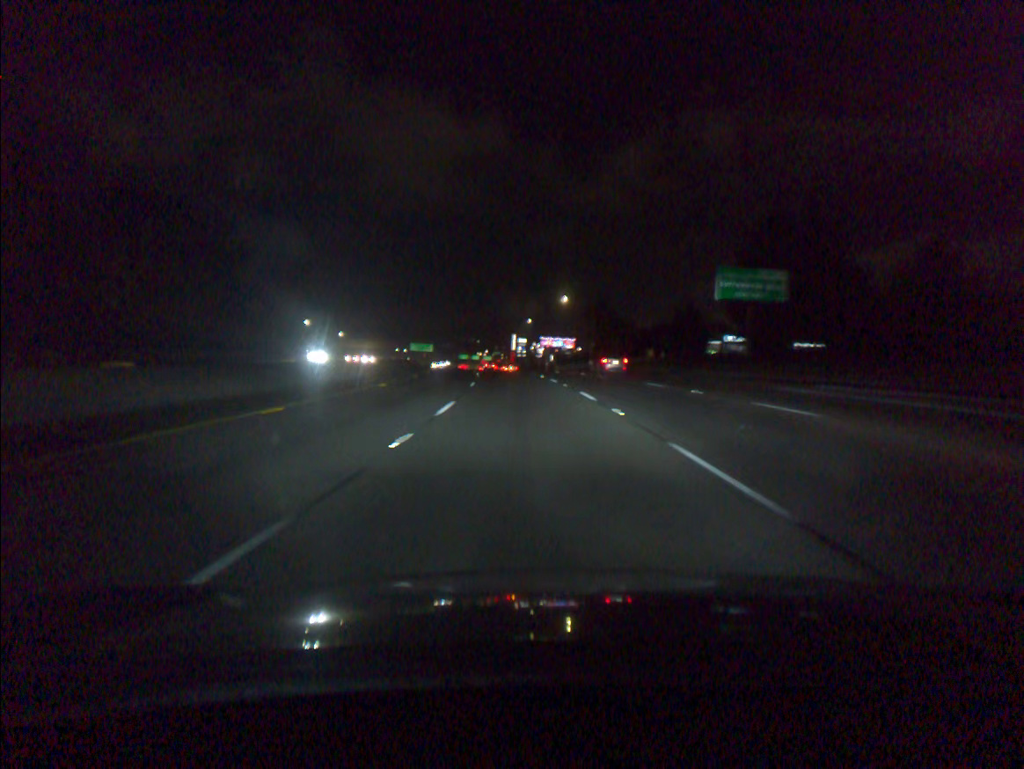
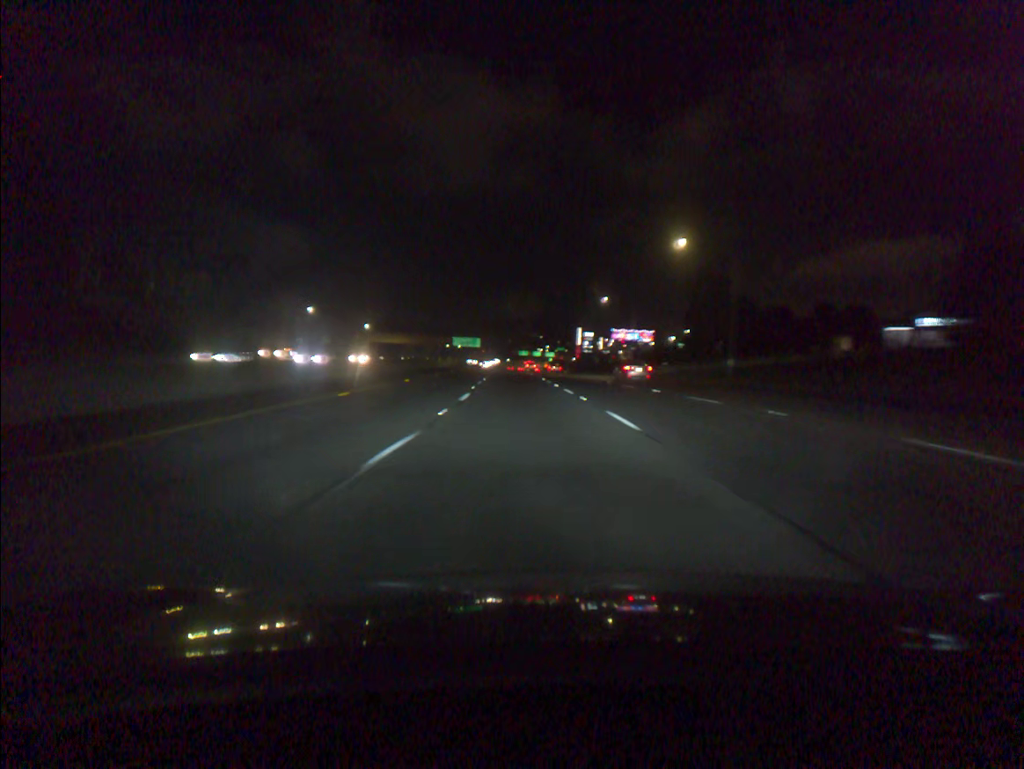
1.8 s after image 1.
(-2.1, +51.3) m; -5°
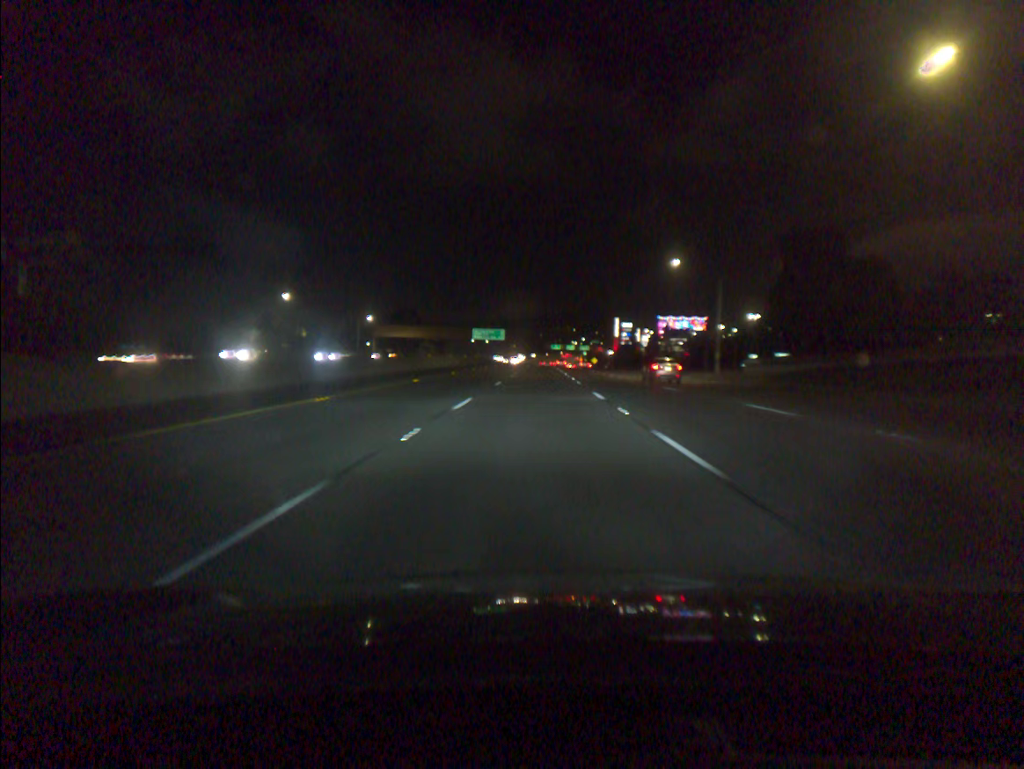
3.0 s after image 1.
(-0.8, +34.3) m; -2°
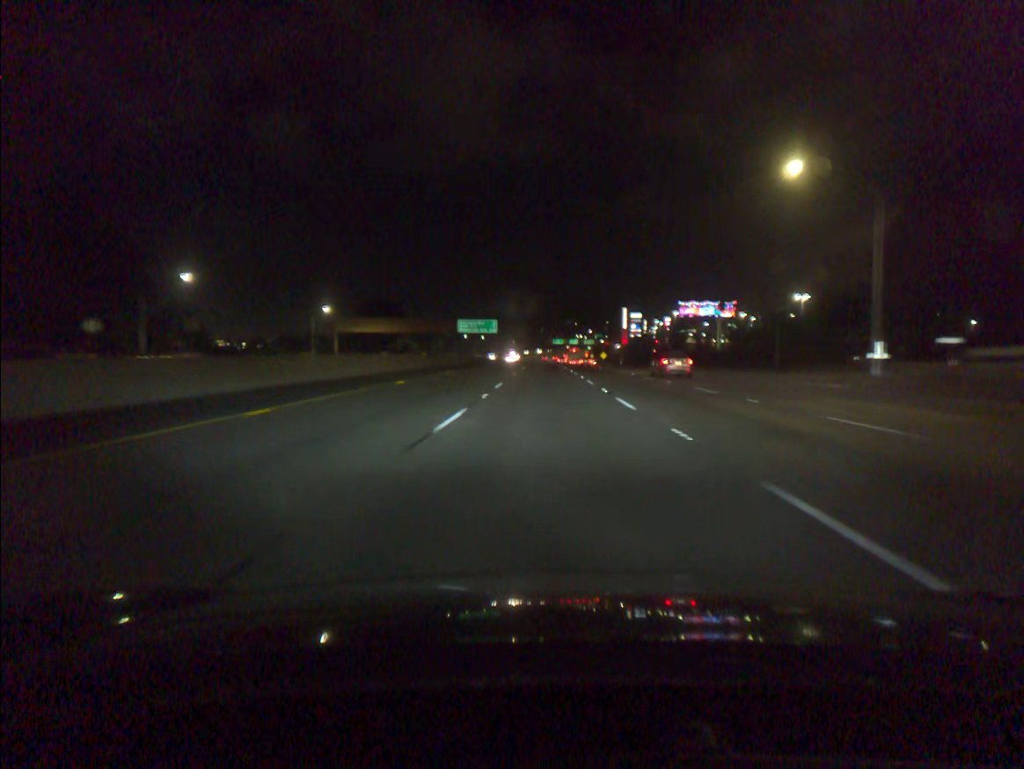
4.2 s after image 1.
(-0.1, +34.3) m; 0°
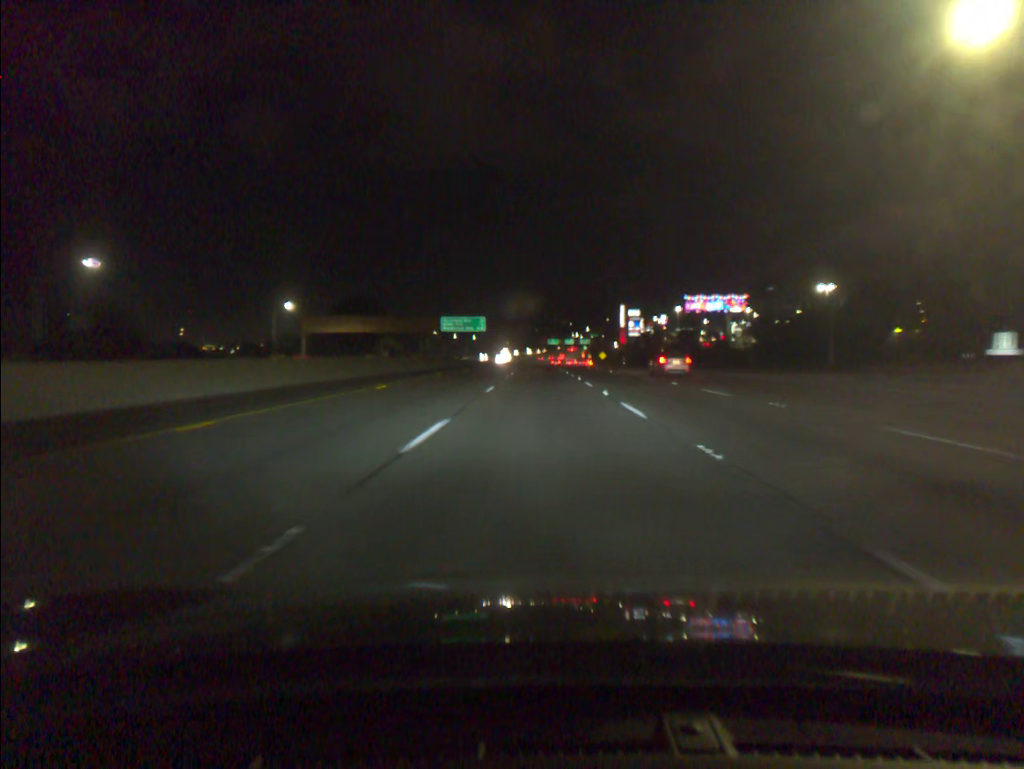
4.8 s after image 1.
(+0.1, +17.1) m; 0°
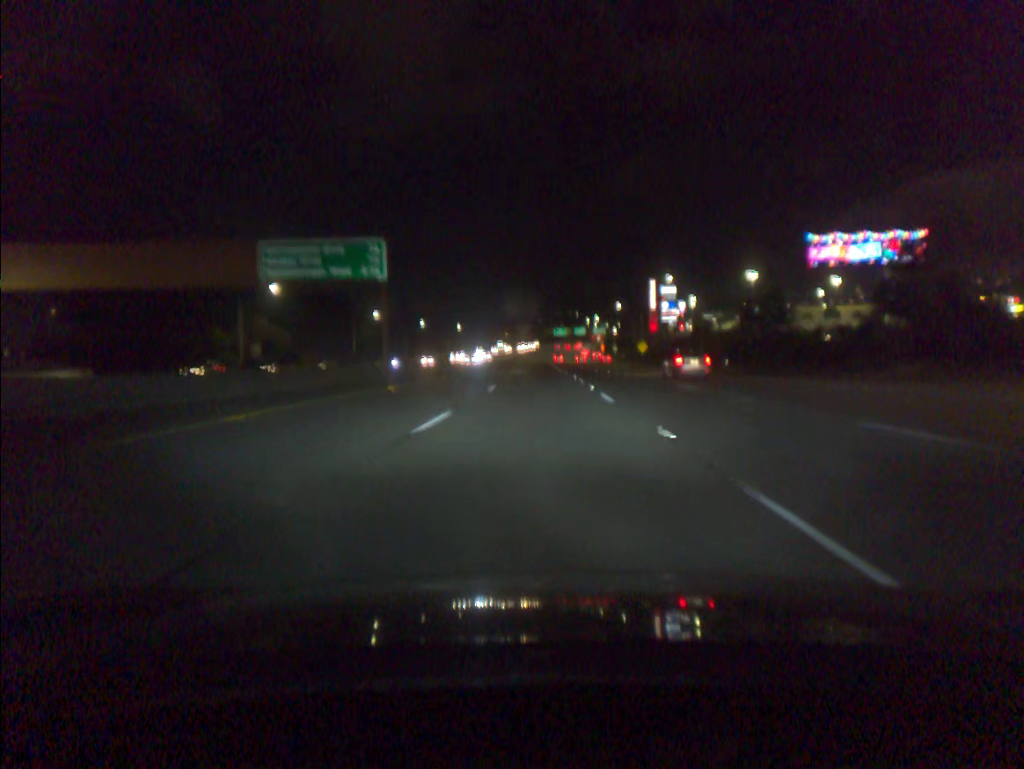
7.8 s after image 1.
(0.0, +85.2) m; 0°
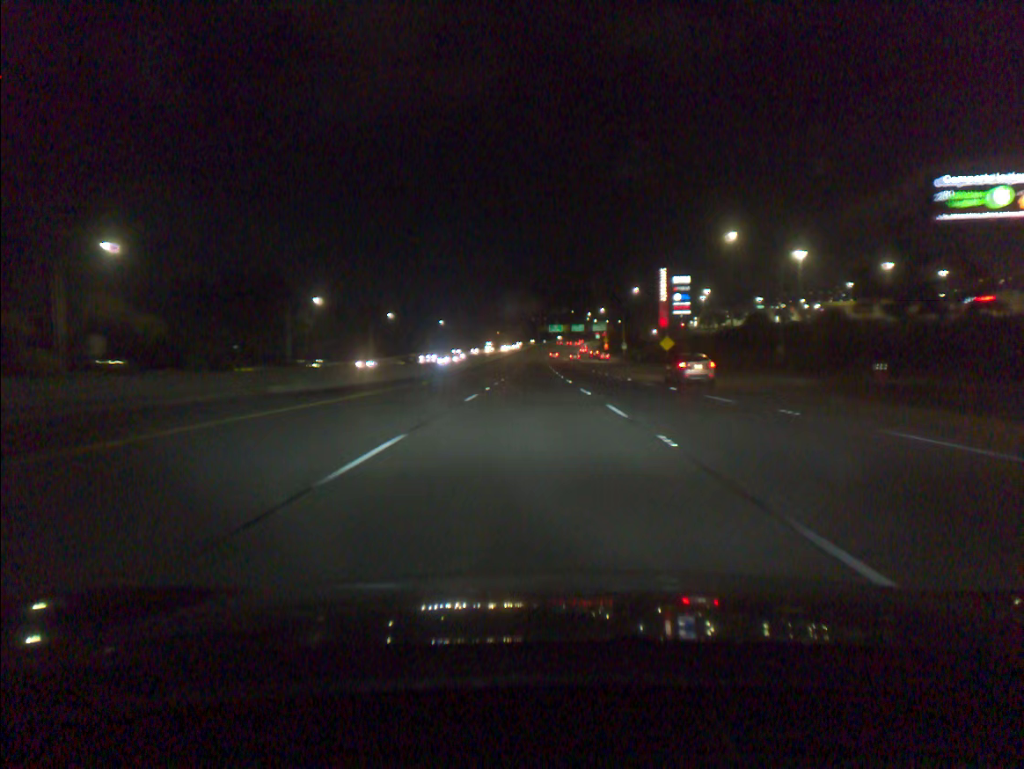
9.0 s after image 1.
(+0.2, +34.0) m; 0°
